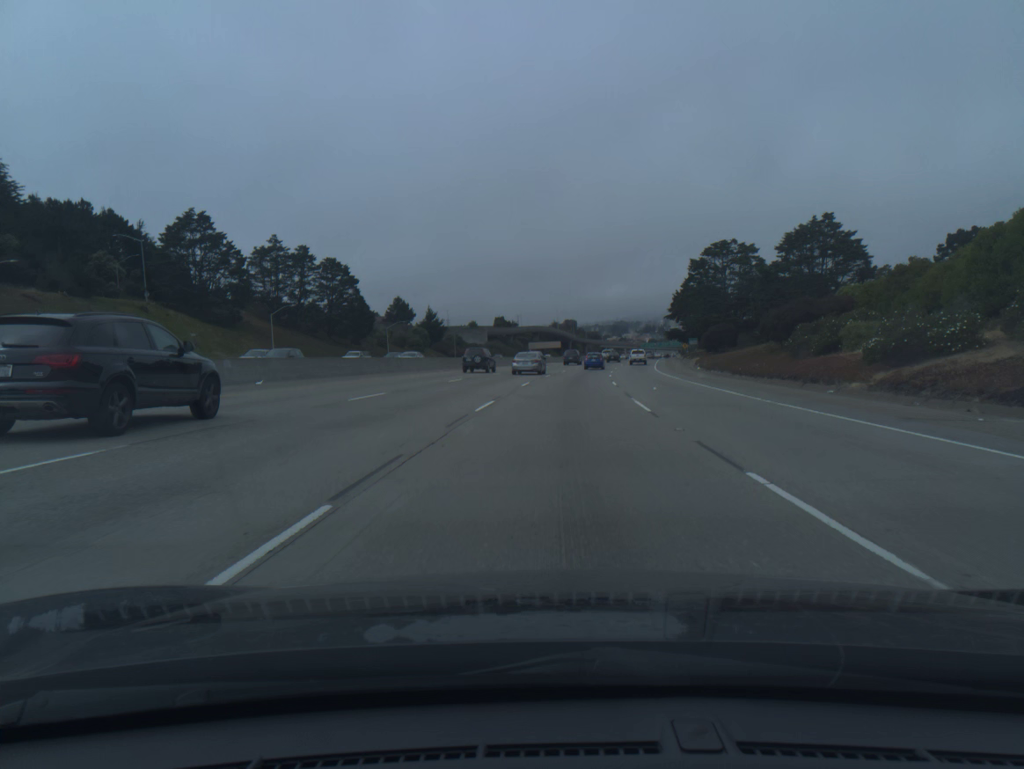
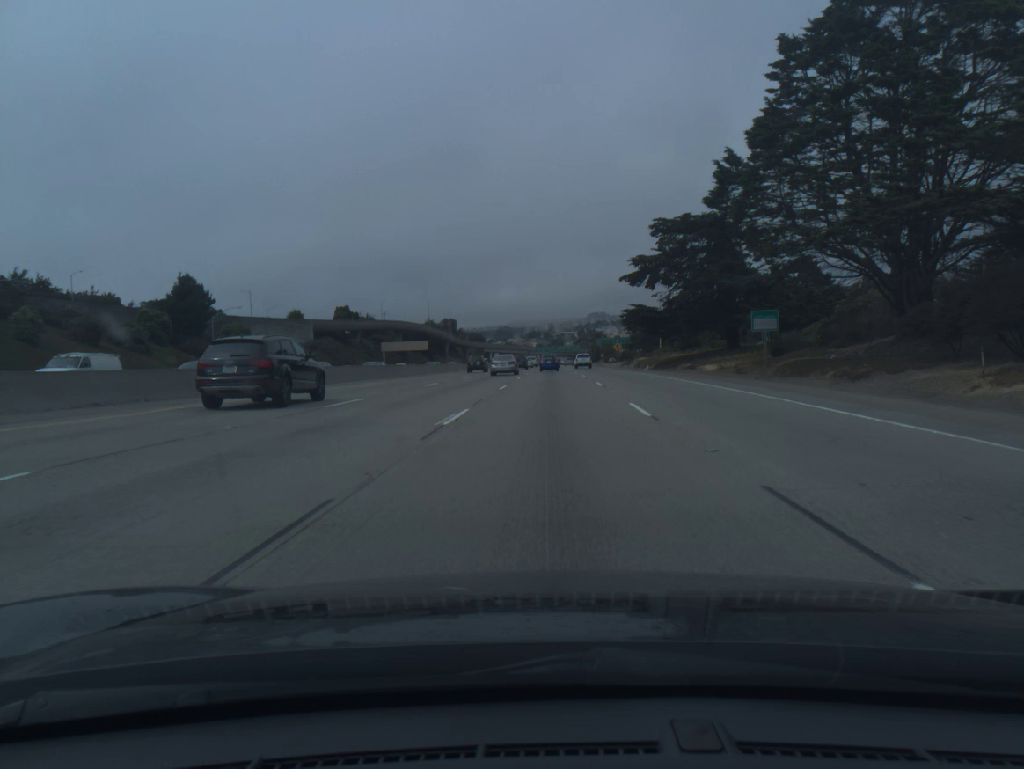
(+6.8, +88.0) m; +8°
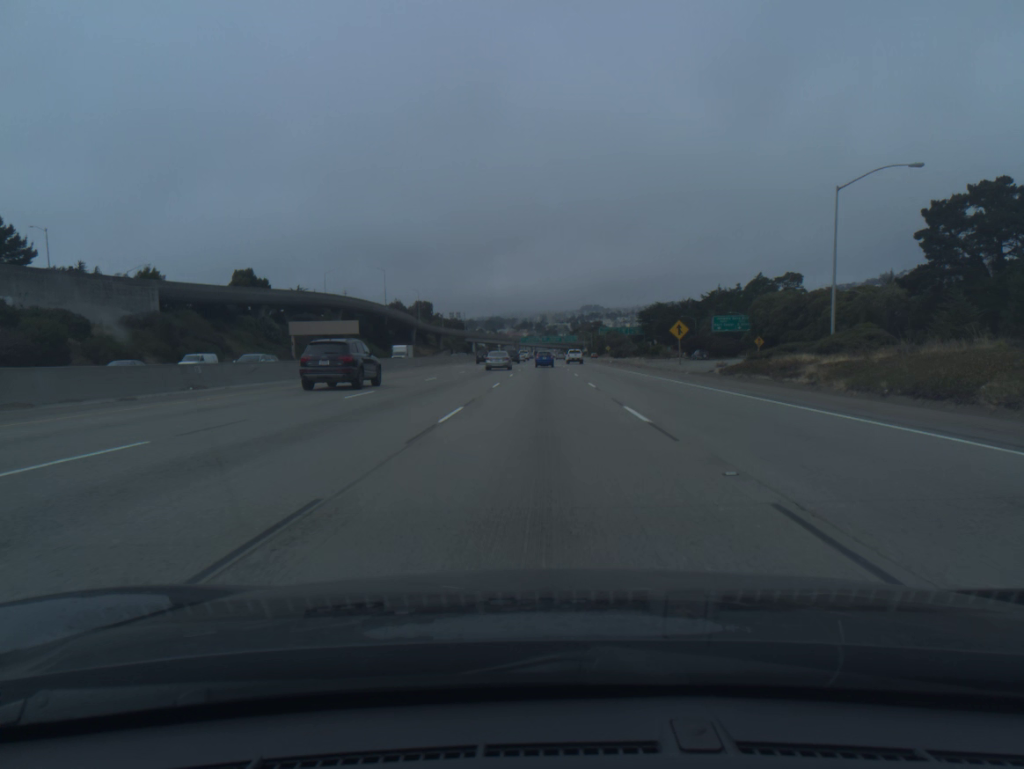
(+1.0, +70.9) m; +1°
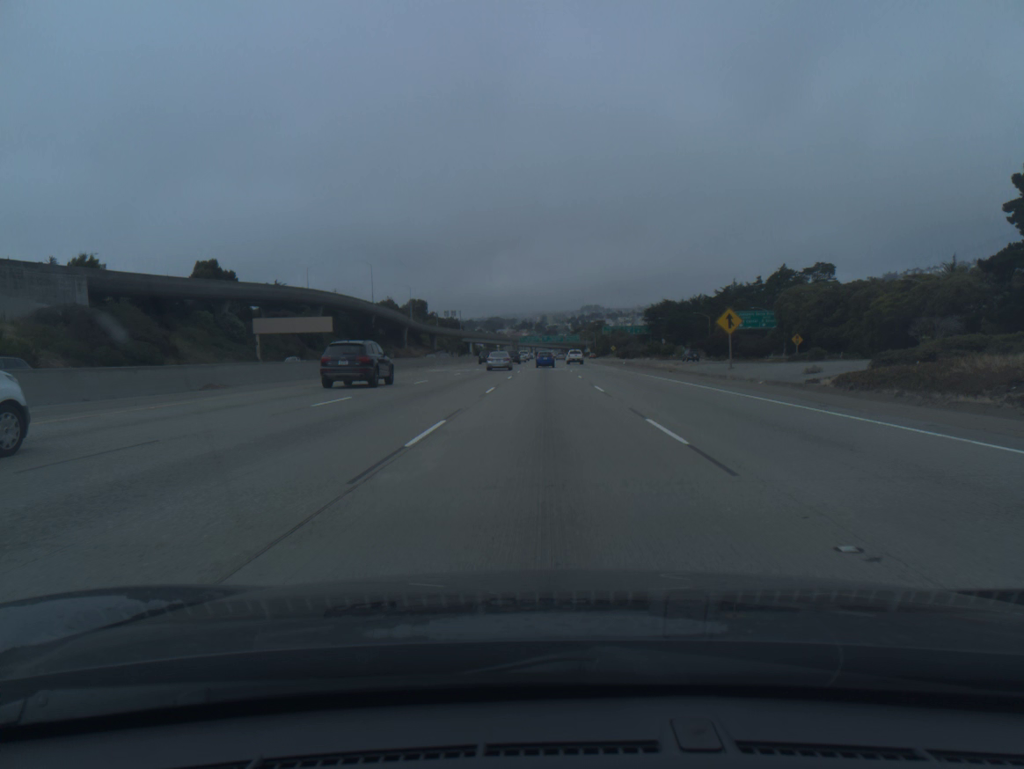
(0.0, +17.8) m; 0°
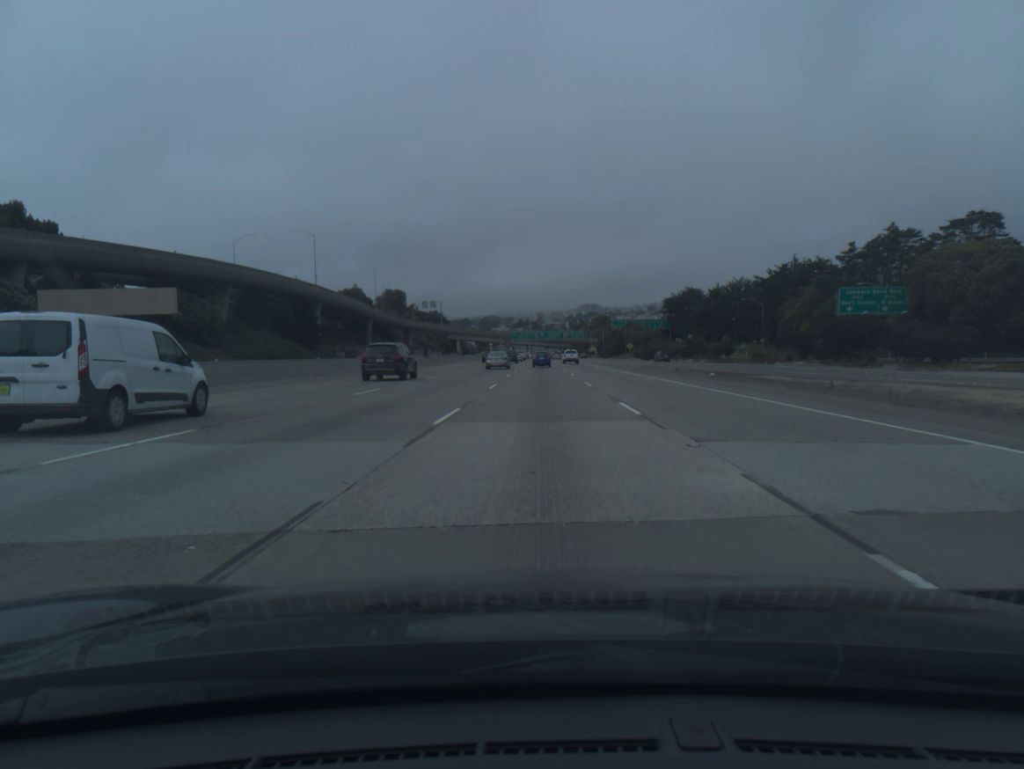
(+0.1, +53.7) m; 0°
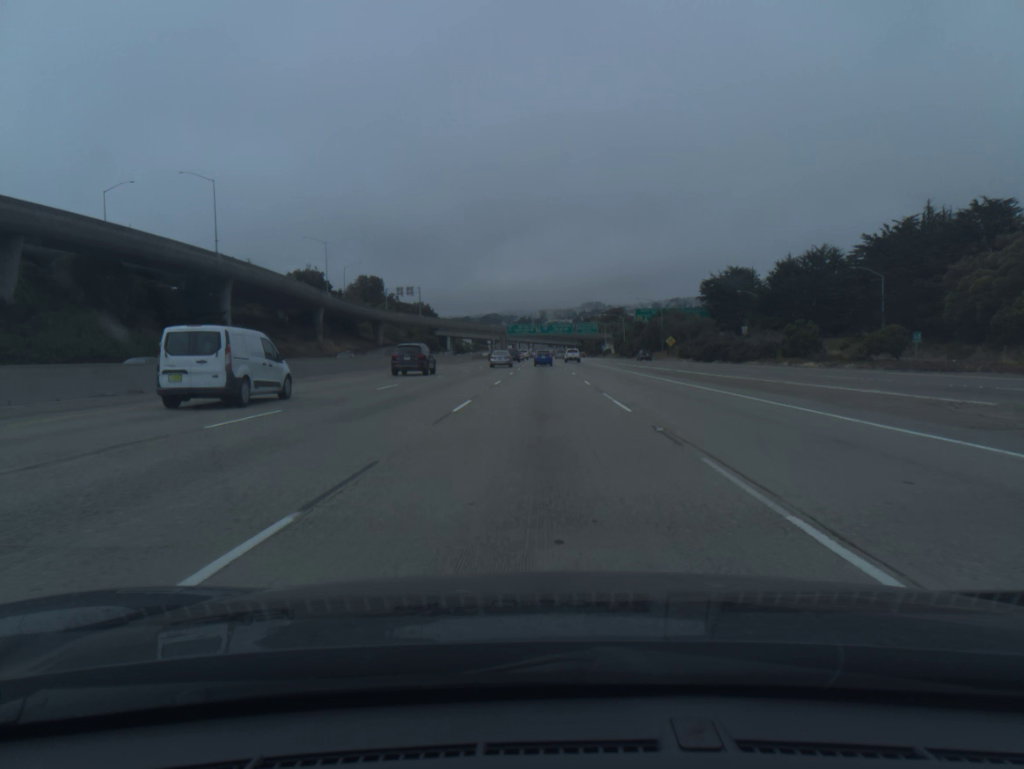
(0.0, +54.1) m; 0°
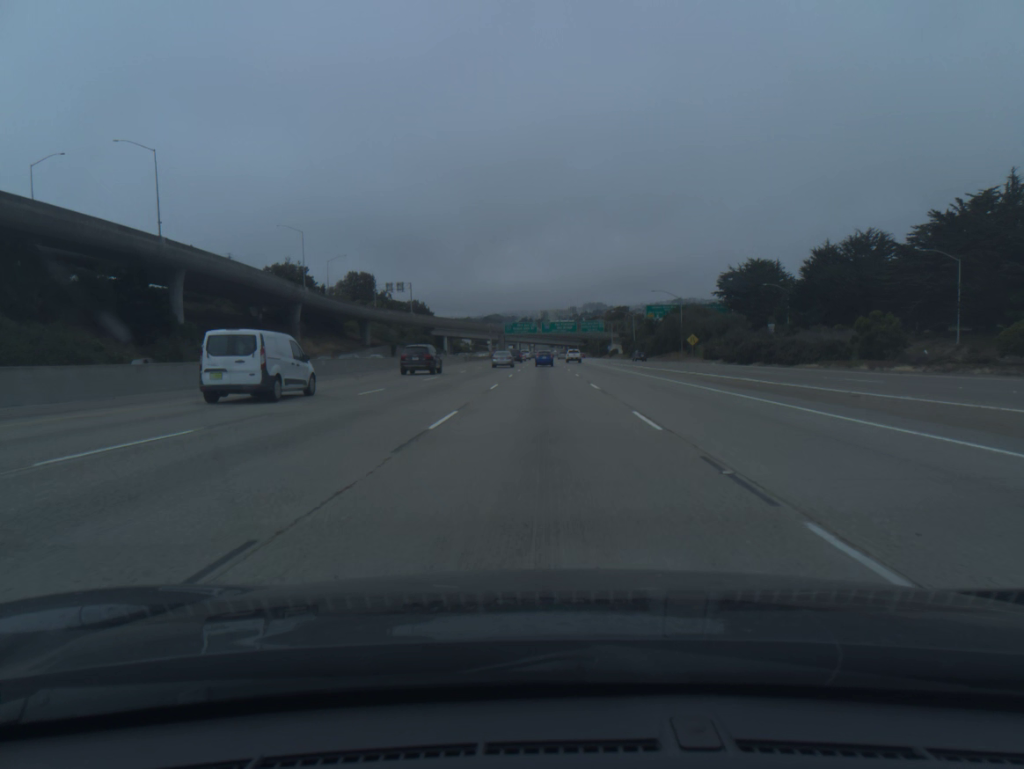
(0.0, +18.1) m; 0°
